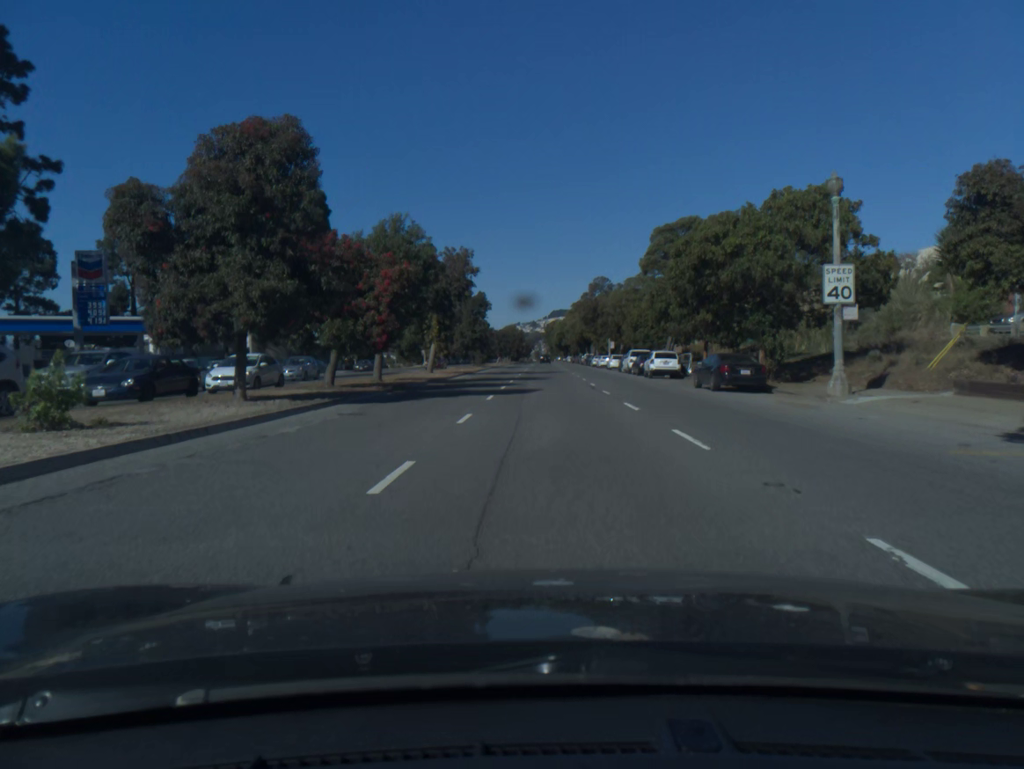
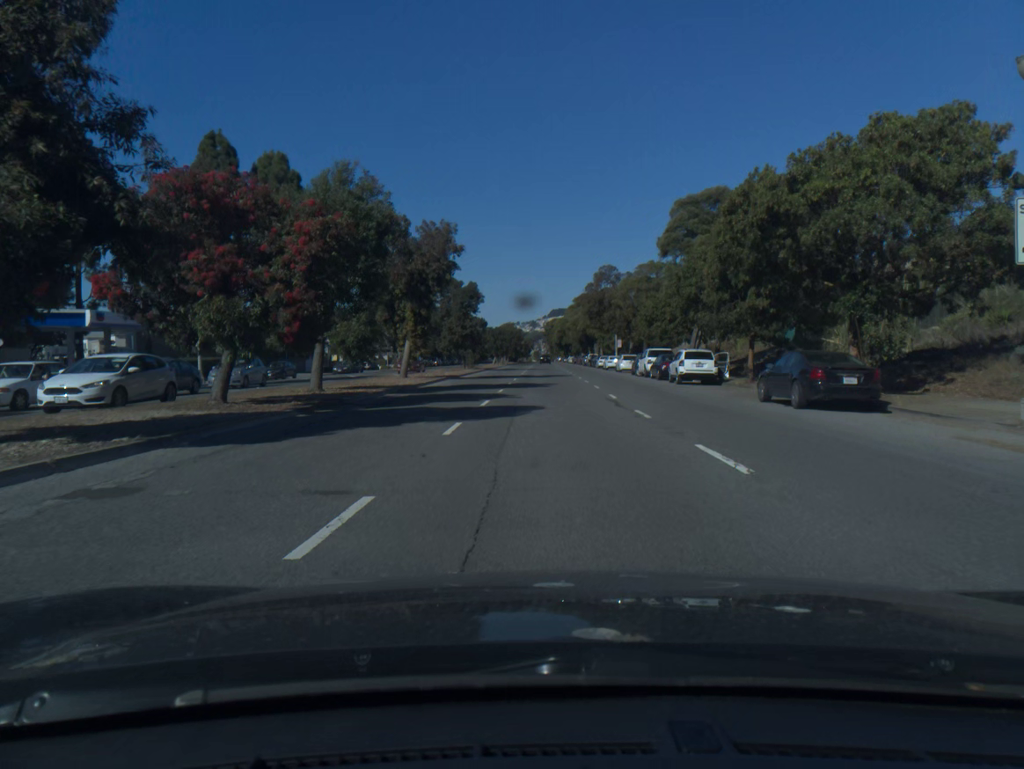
(0.0, +9.2) m; 0°
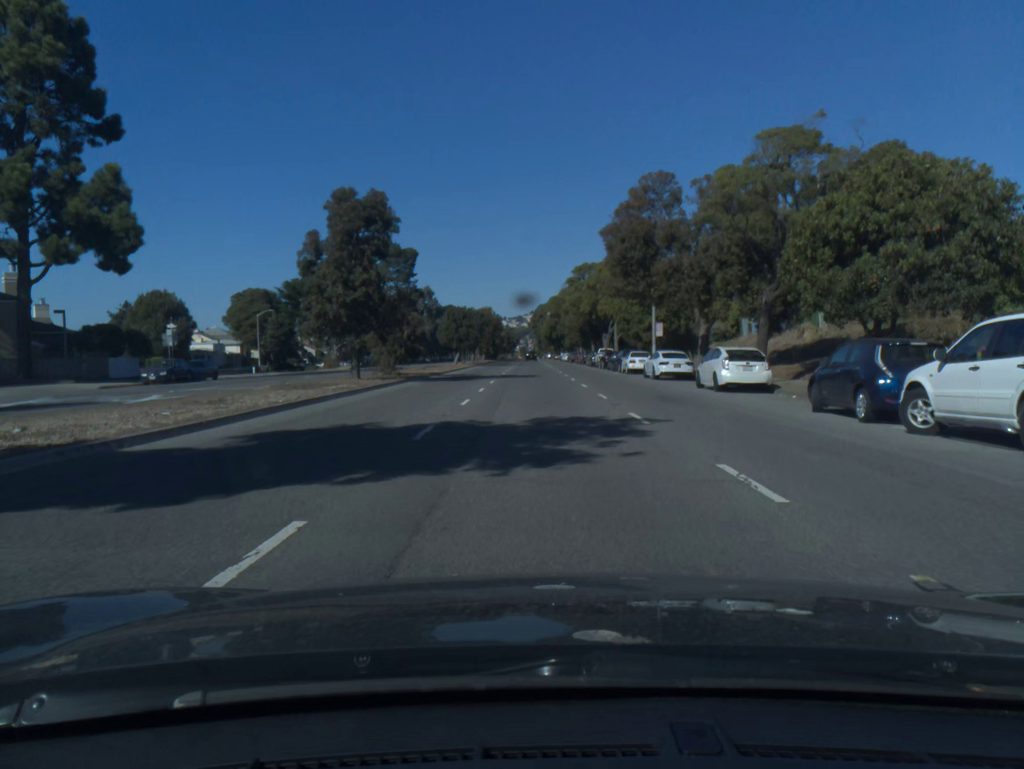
(+0.2, +38.2) m; +1°
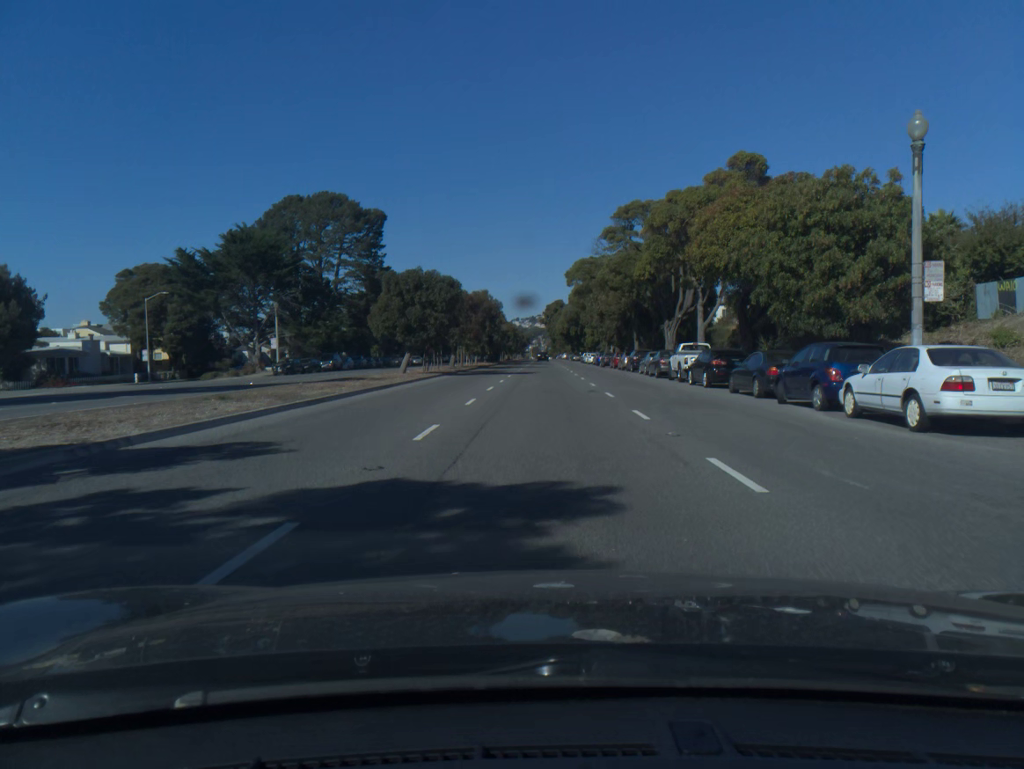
(-0.3, +36.6) m; -1°
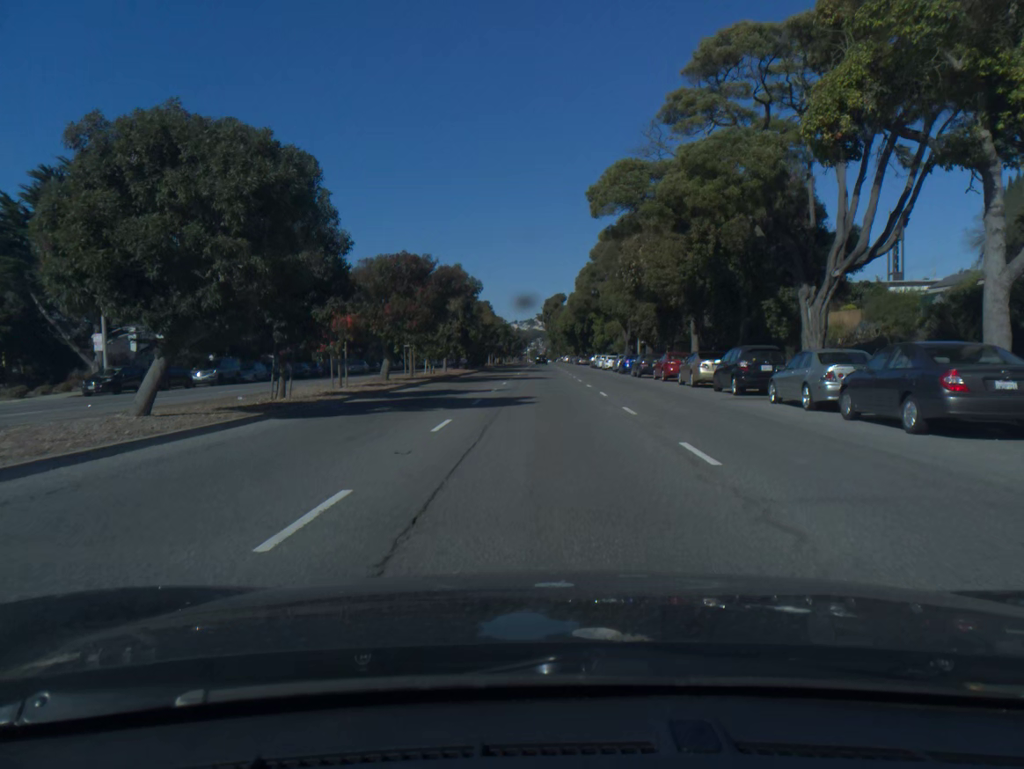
(+0.1, +27.7) m; 0°
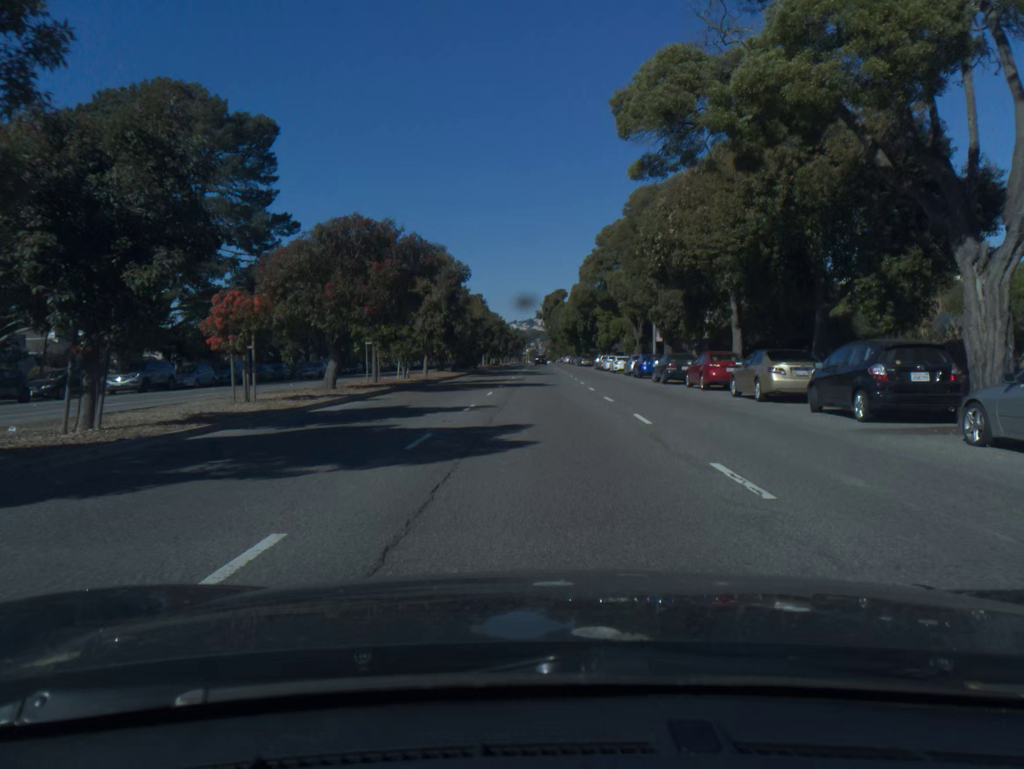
(0.0, +9.5) m; 0°
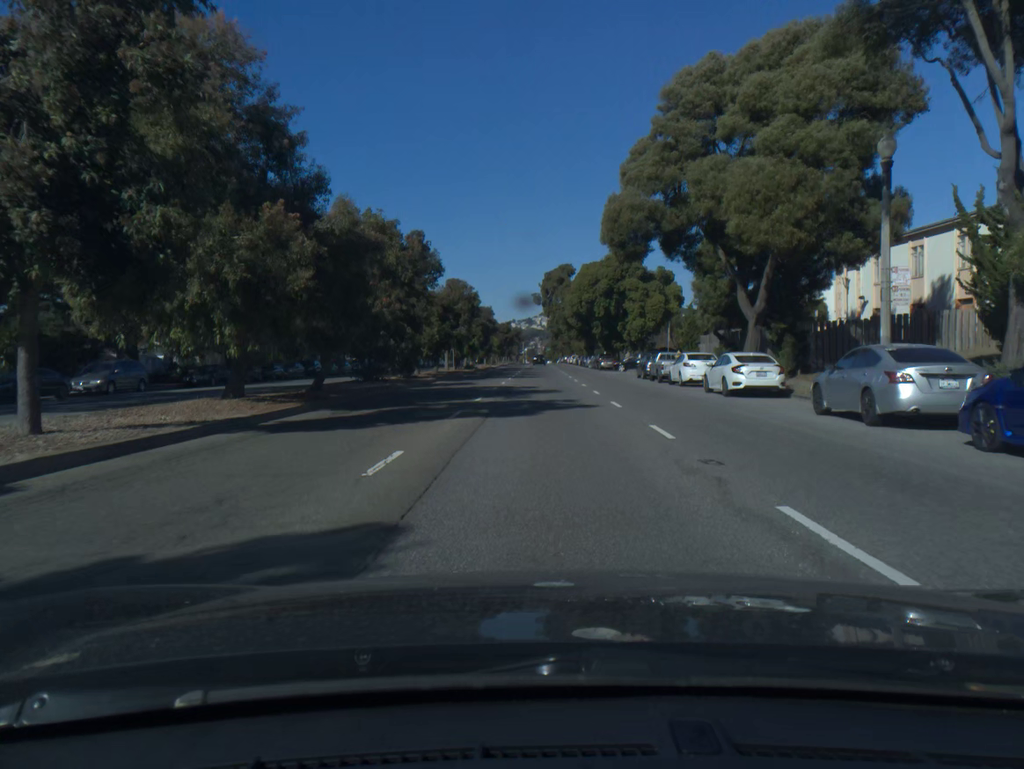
(0.0, +39.5) m; 0°
